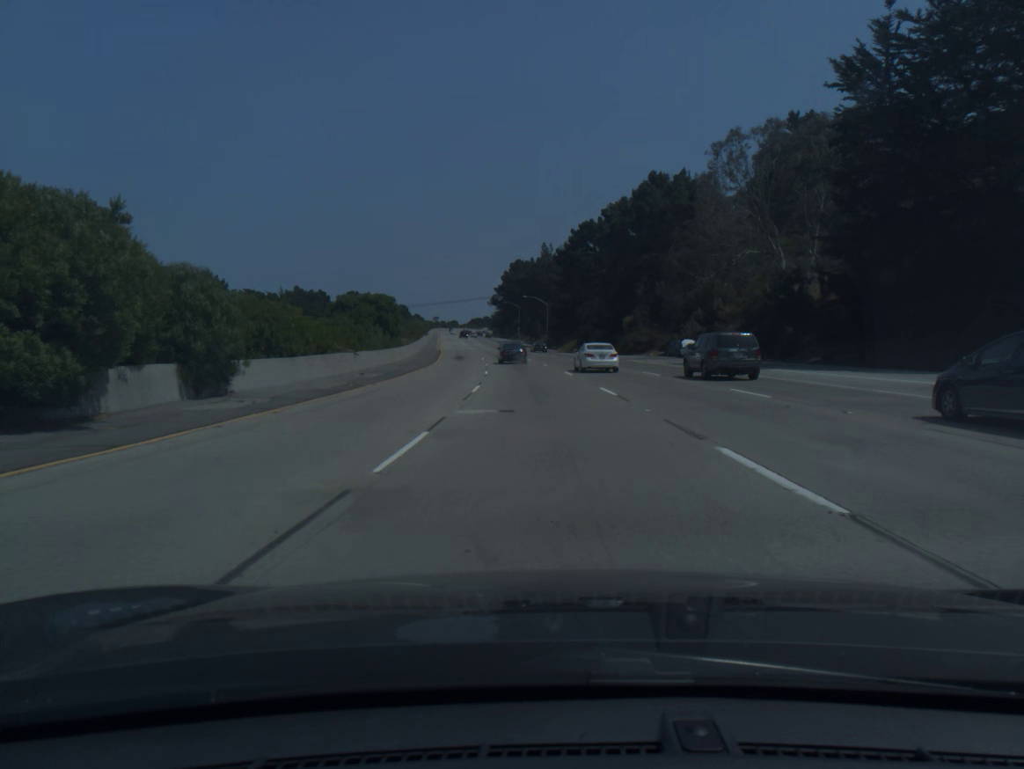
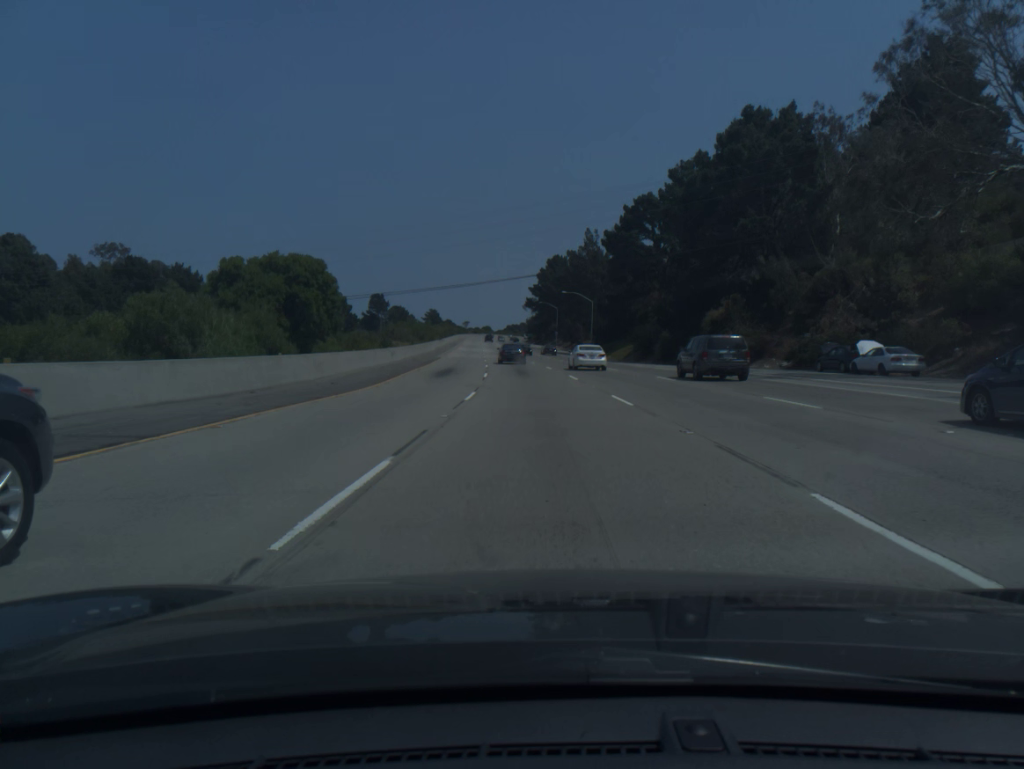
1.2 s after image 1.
(-0.8, +32.1) m; -3°
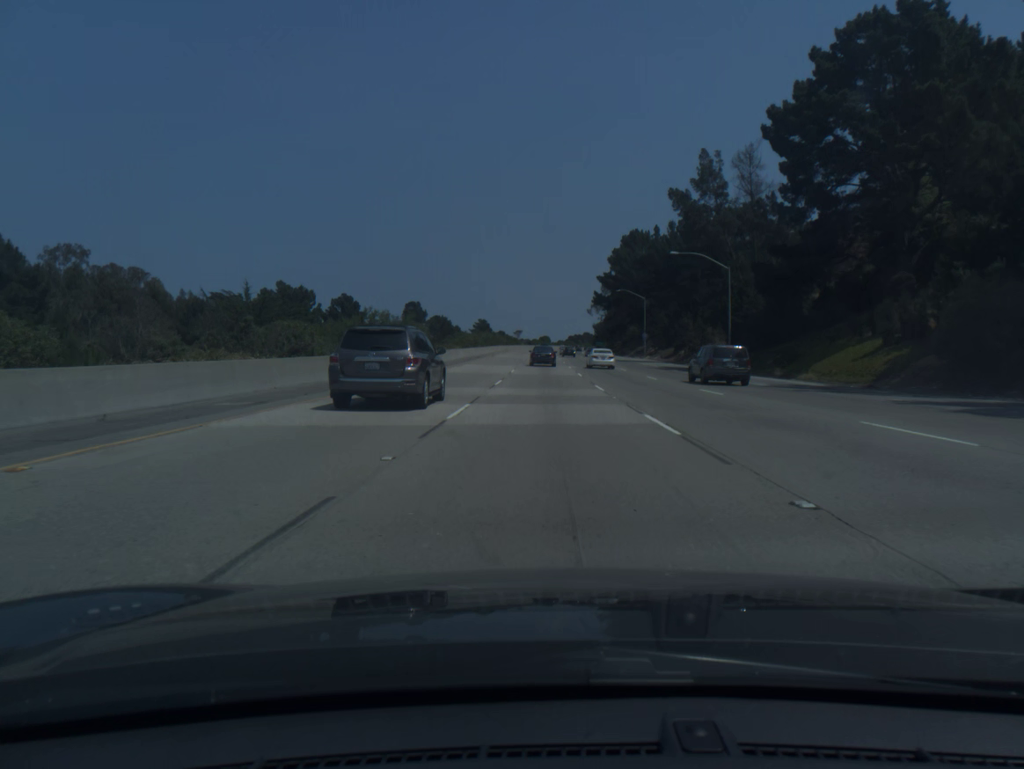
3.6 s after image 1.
(-2.9, +63.7) m; -5°
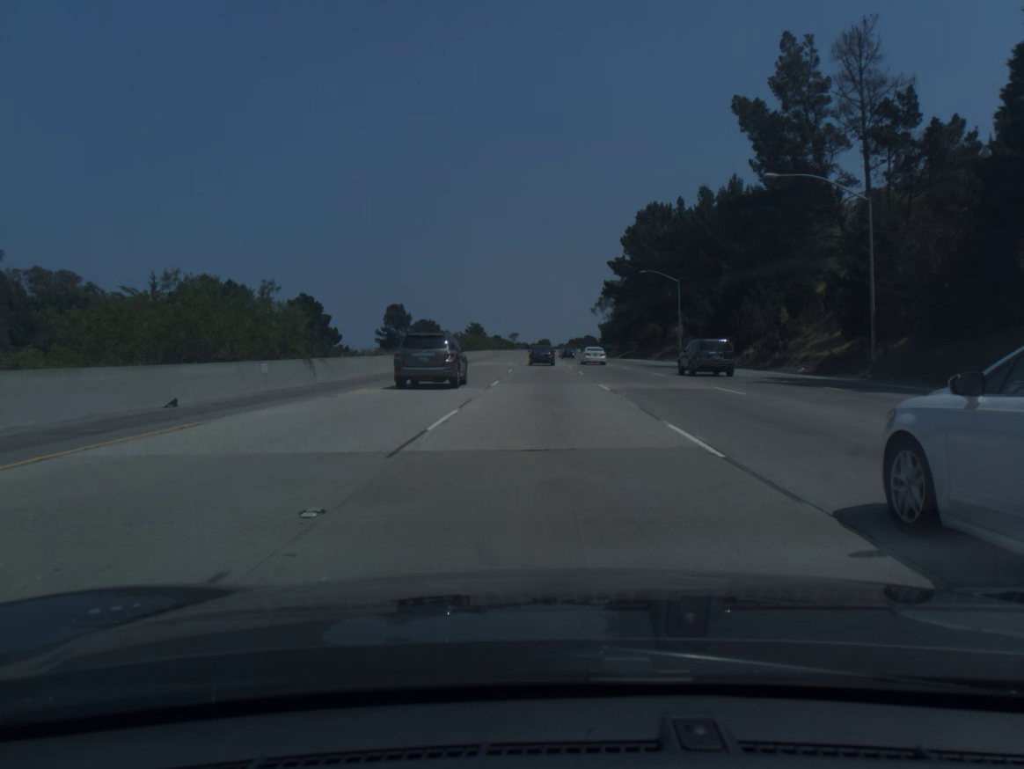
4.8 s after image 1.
(-0.1, +31.7) m; 0°
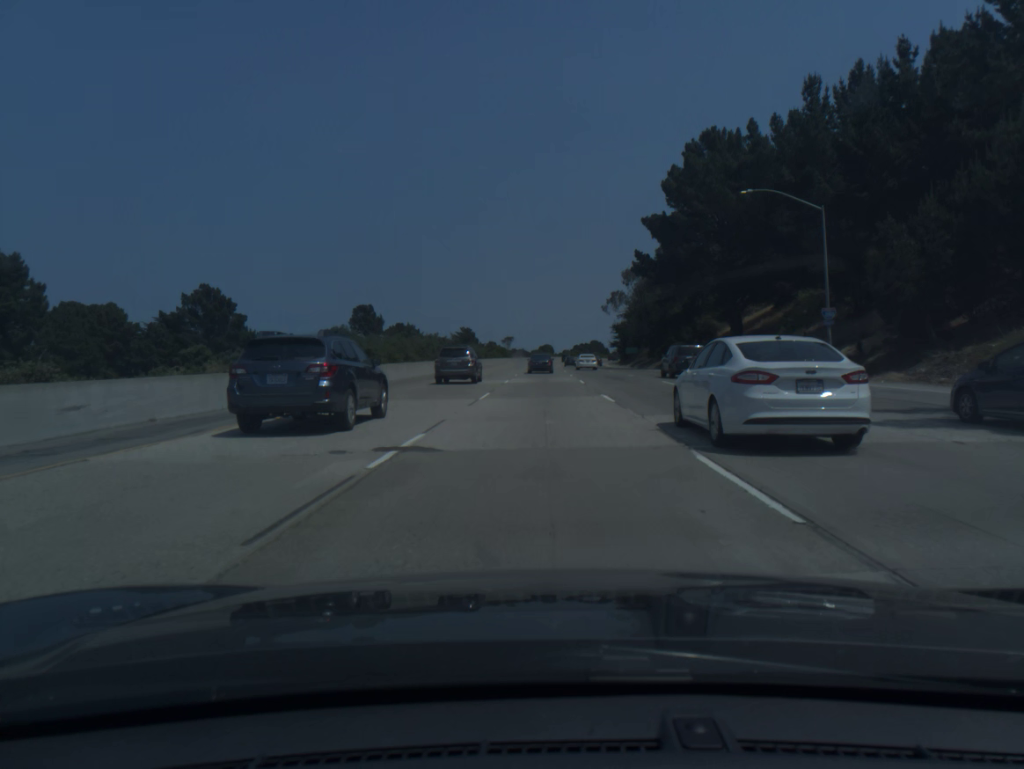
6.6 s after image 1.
(0.0, +47.4) m; 0°
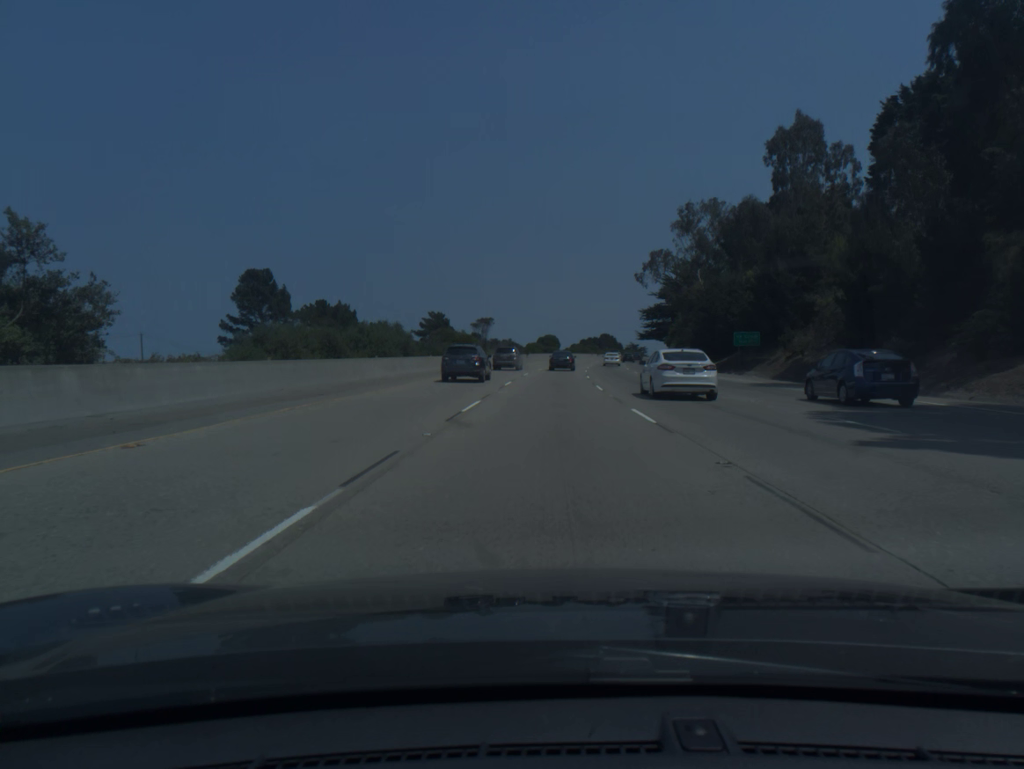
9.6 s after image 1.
(-0.3, +79.0) m; 0°
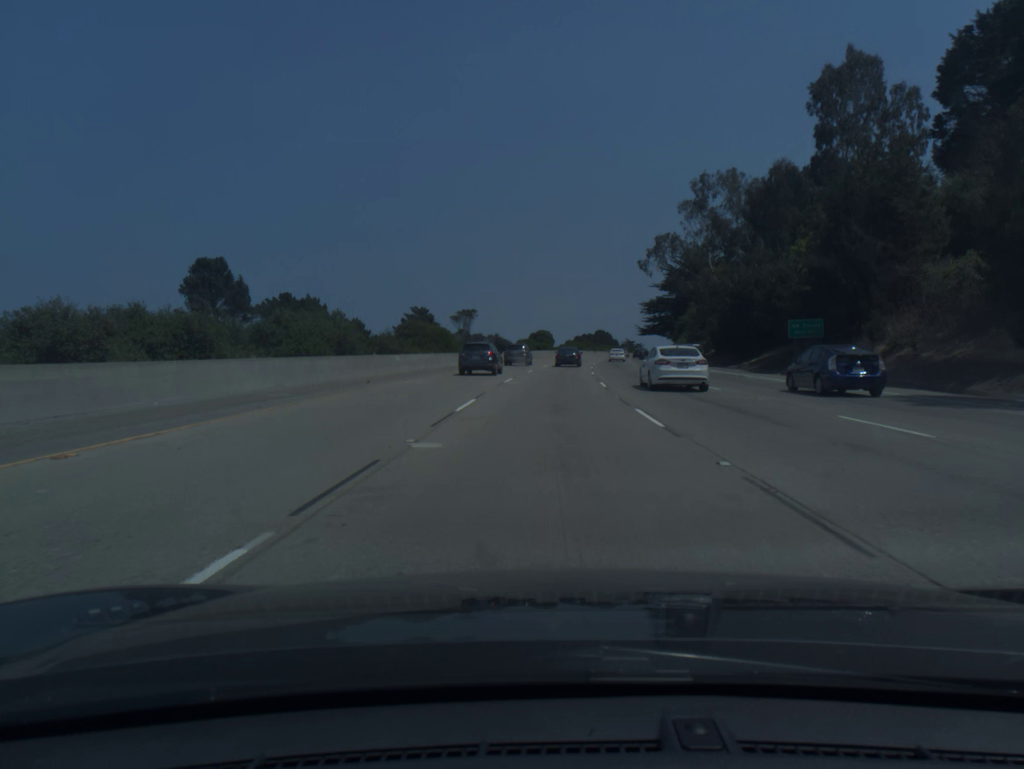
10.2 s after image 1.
(+0.1, +15.9) m; 0°
